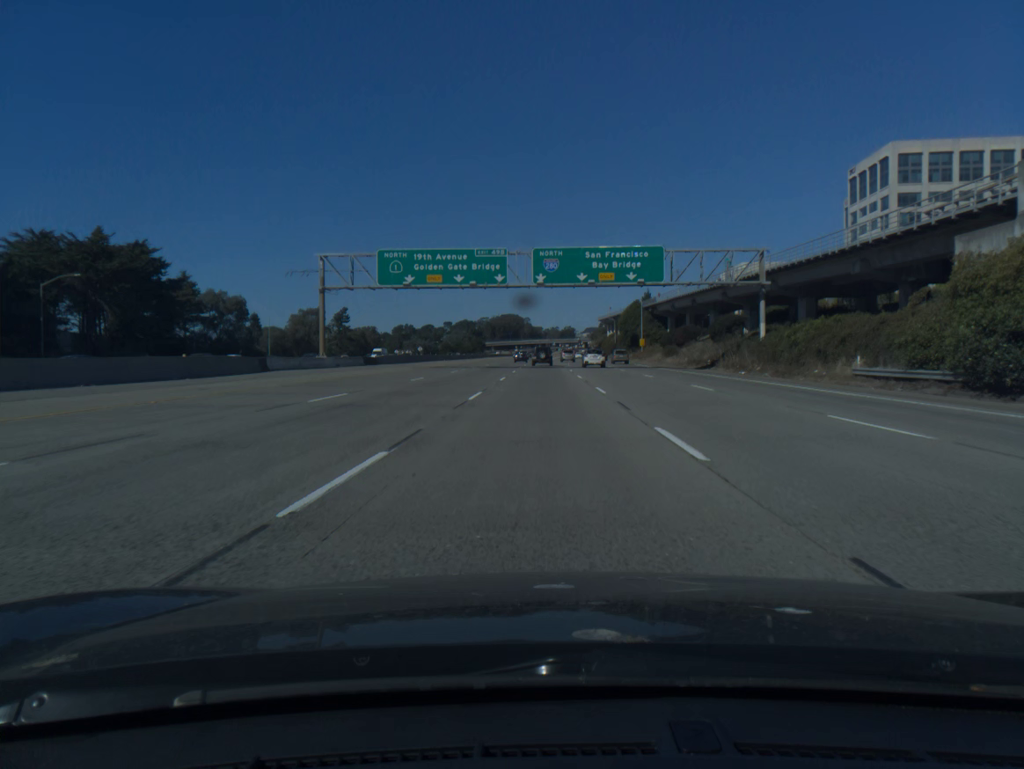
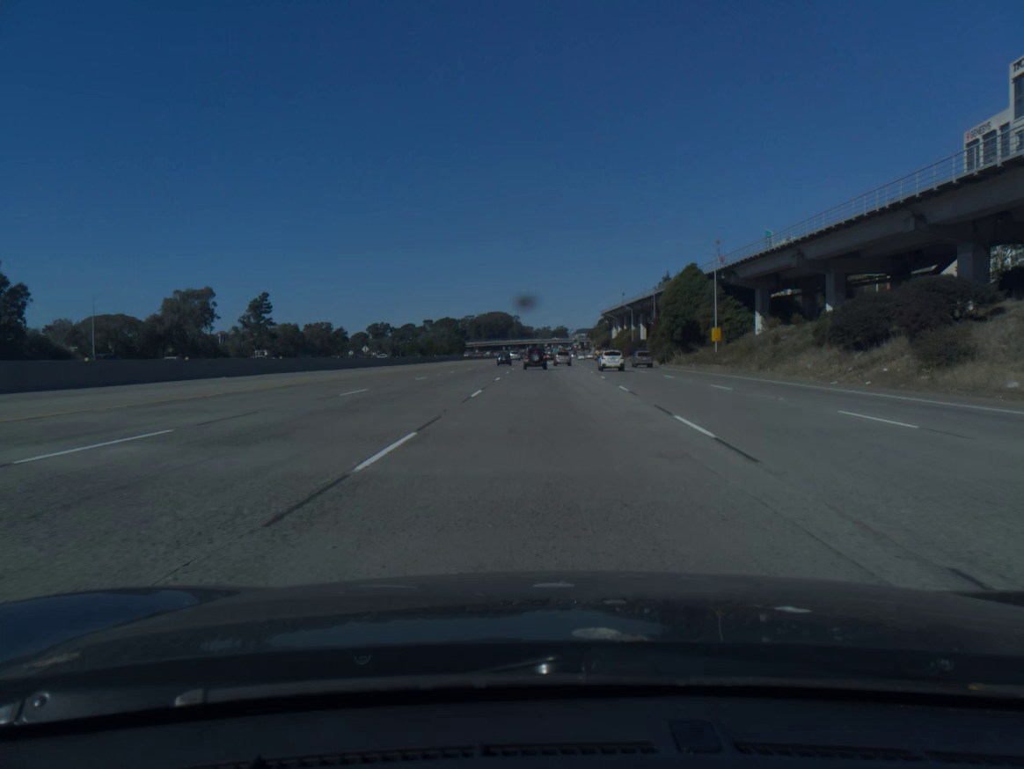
(+0.1, +69.2) m; +1°
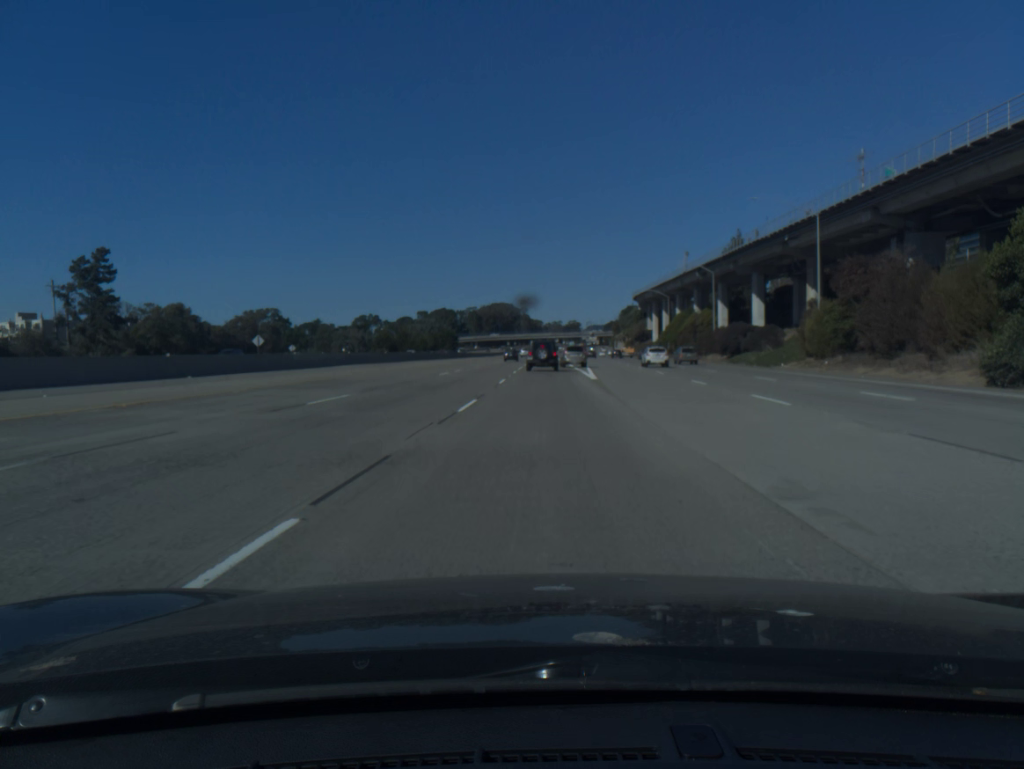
(-0.7, +78.2) m; -1°
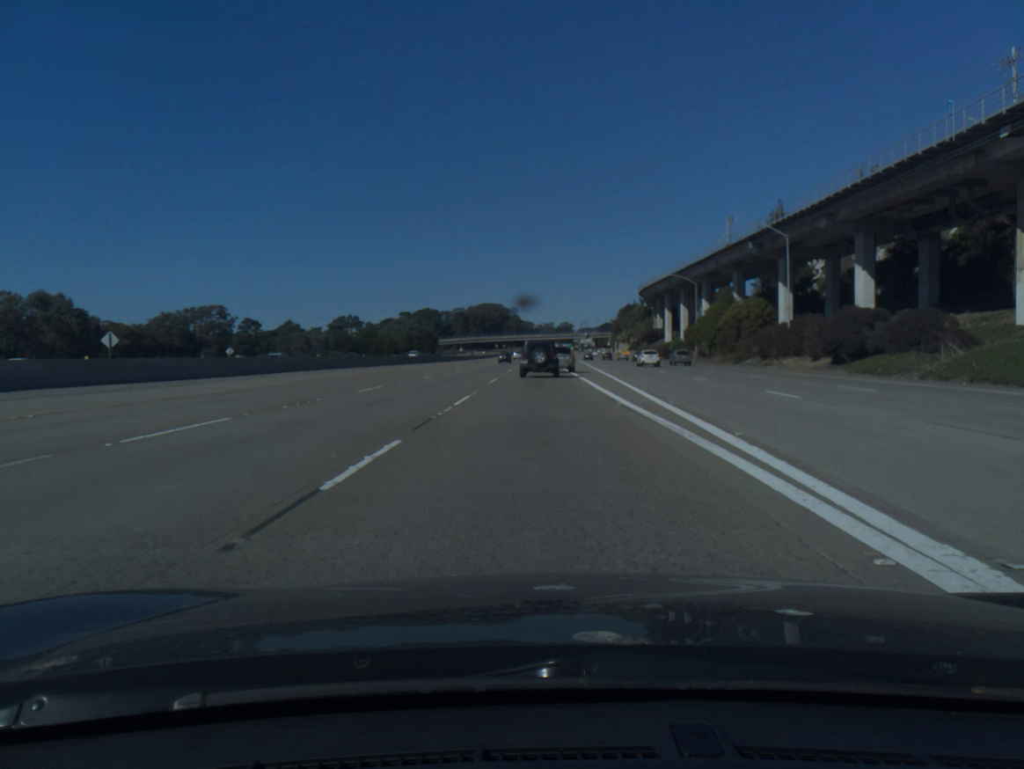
(+0.3, +37.5) m; +1°
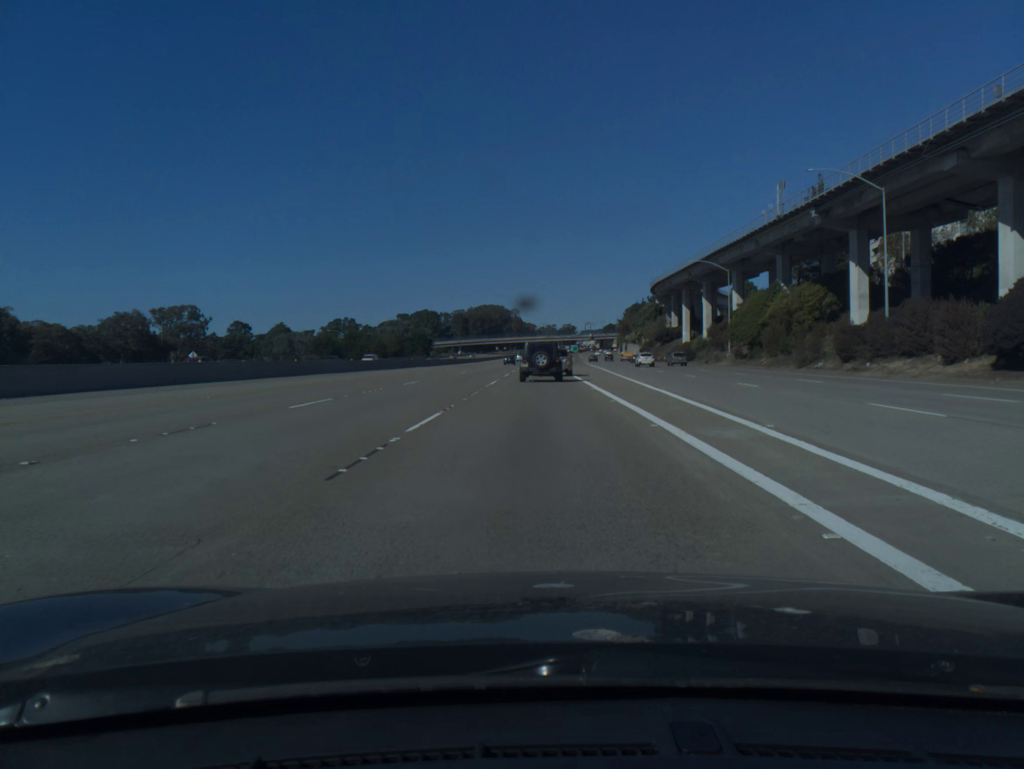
(0.0, +21.0) m; 0°
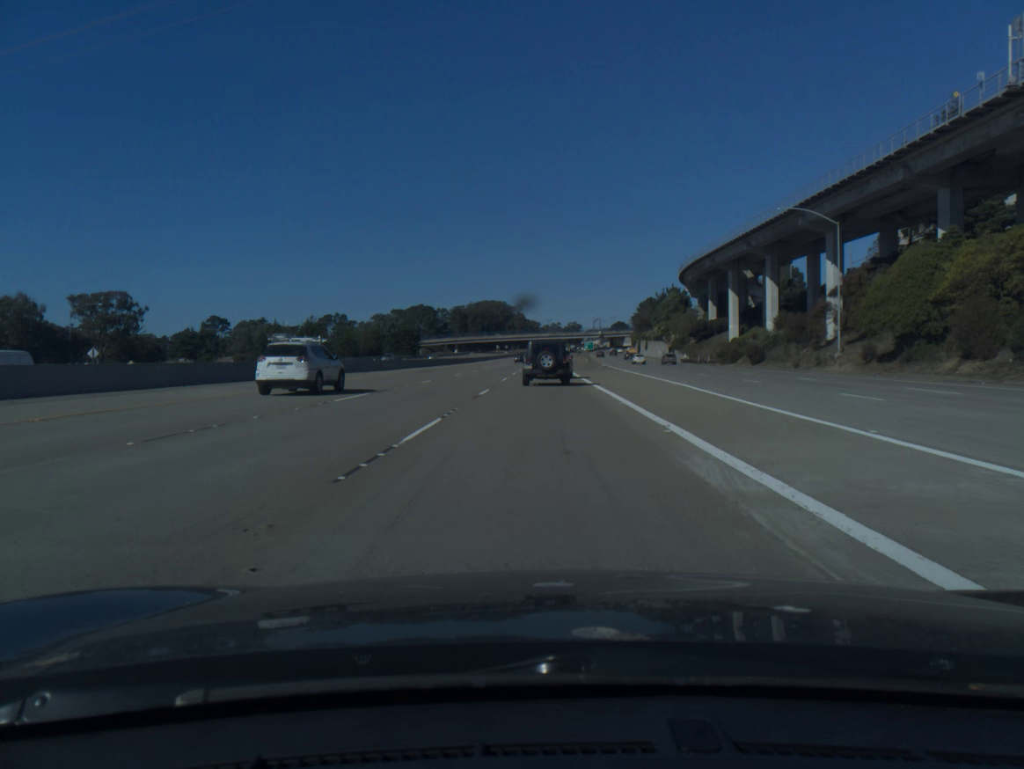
(-0.2, +36.7) m; 0°
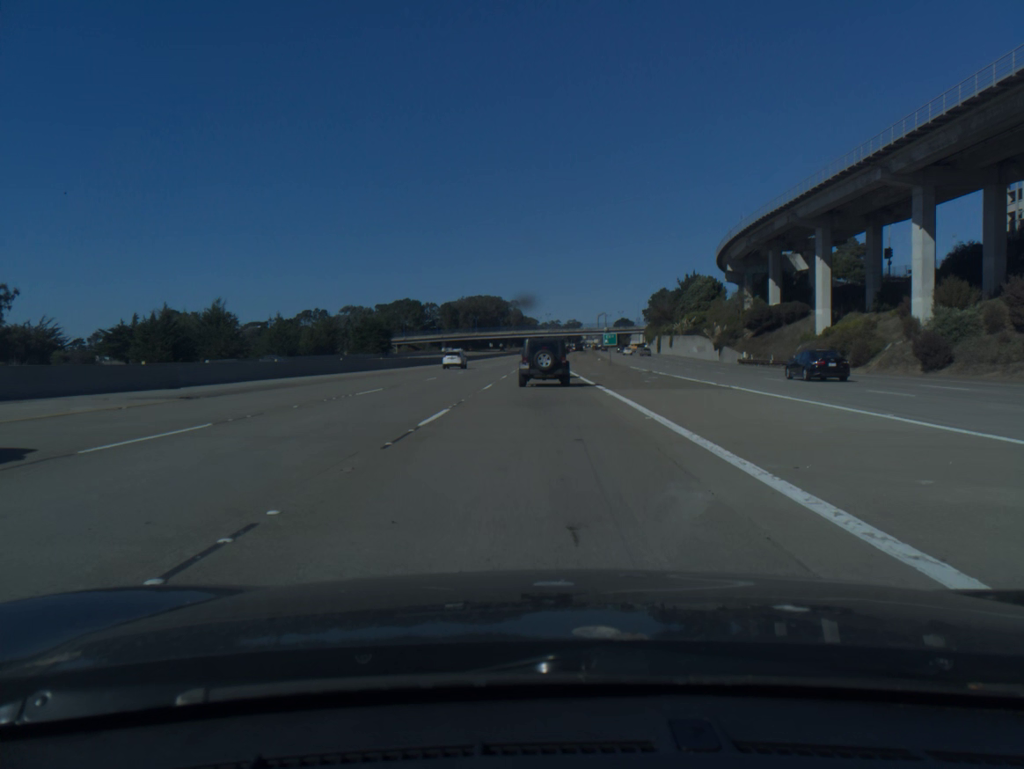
(+0.1, +40.7) m; 0°
